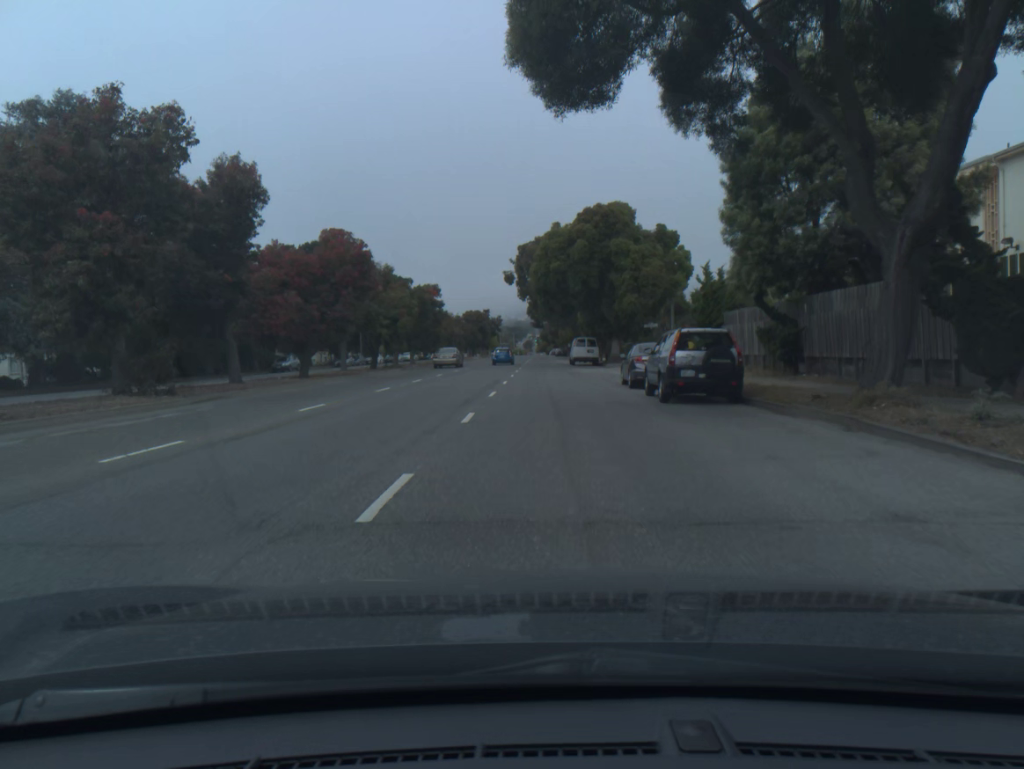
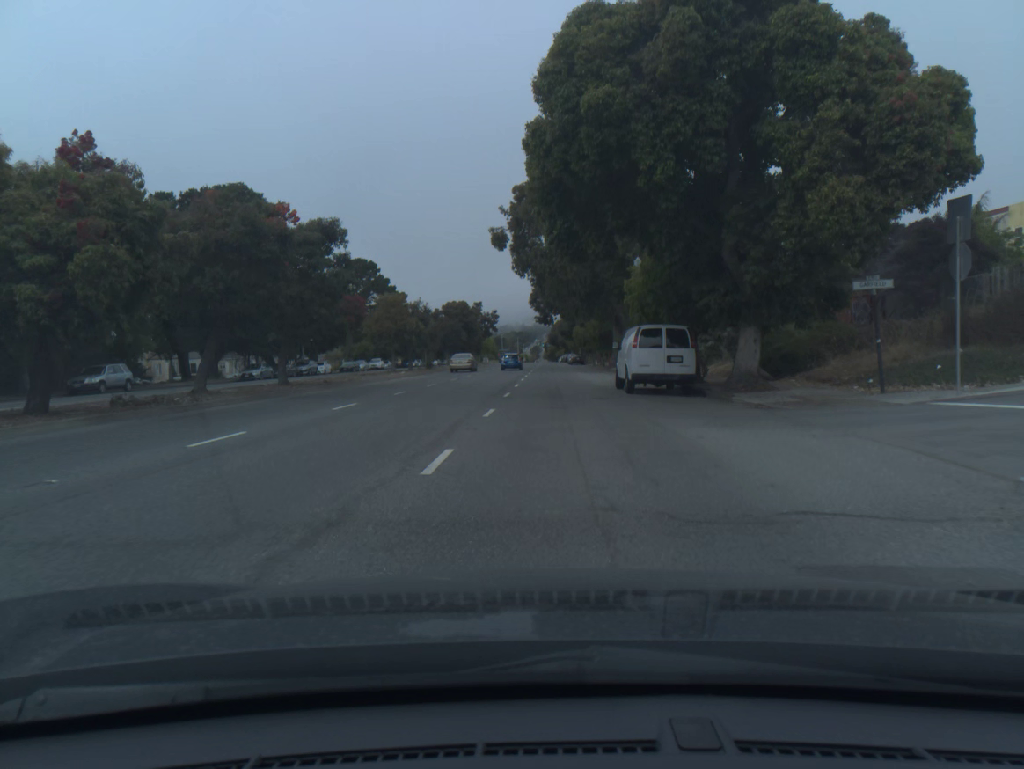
(-0.2, +34.6) m; -1°
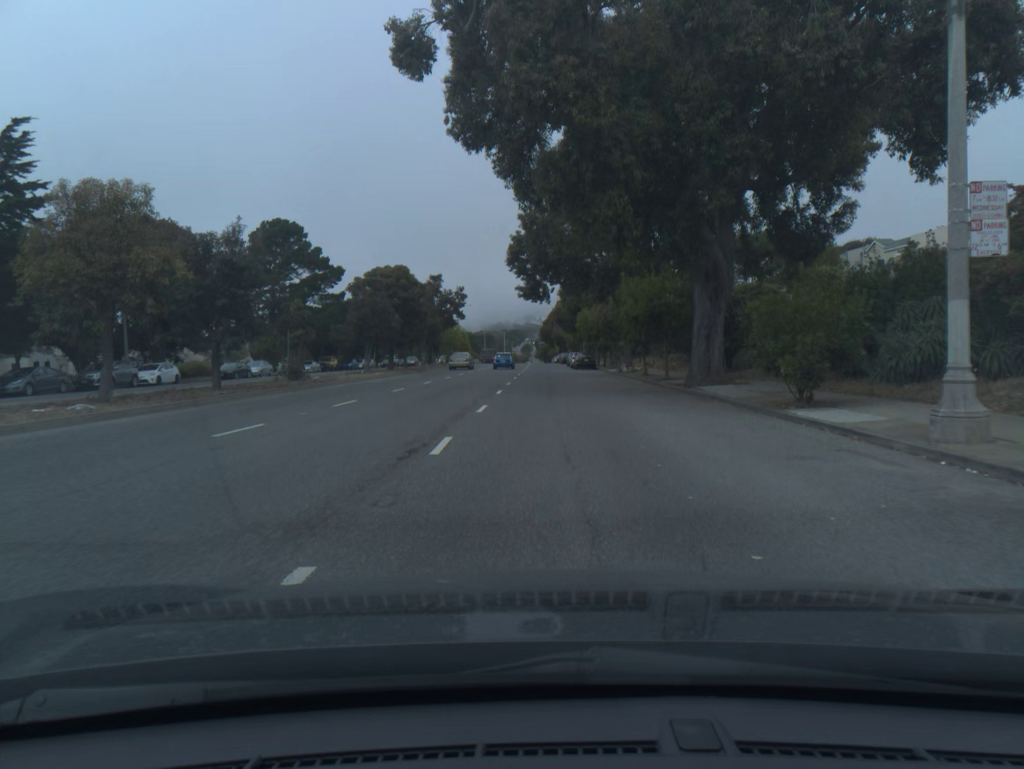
(+0.2, +35.2) m; +1°
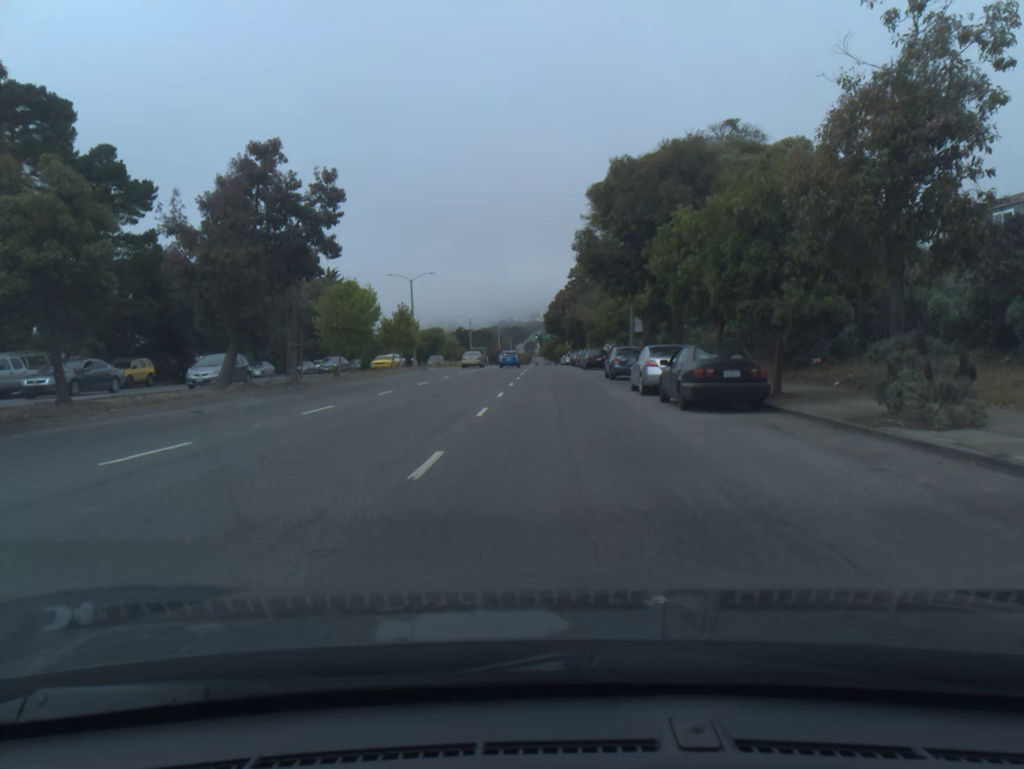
(-0.2, +46.4) m; 0°
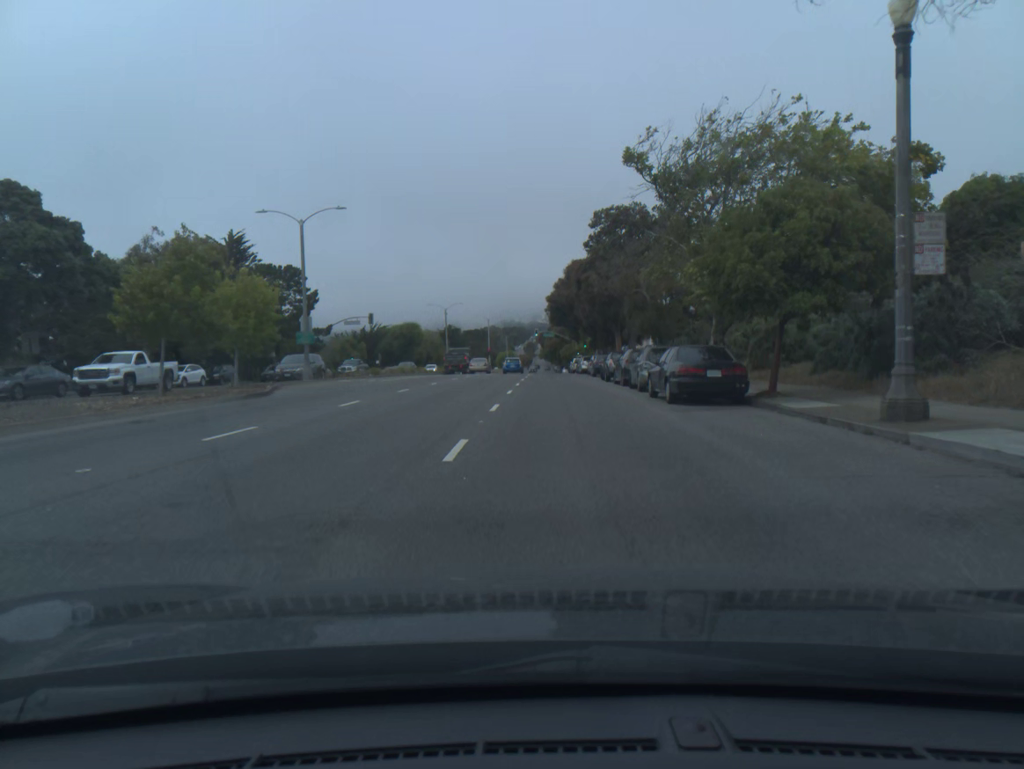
(-0.1, +34.5) m; 0°
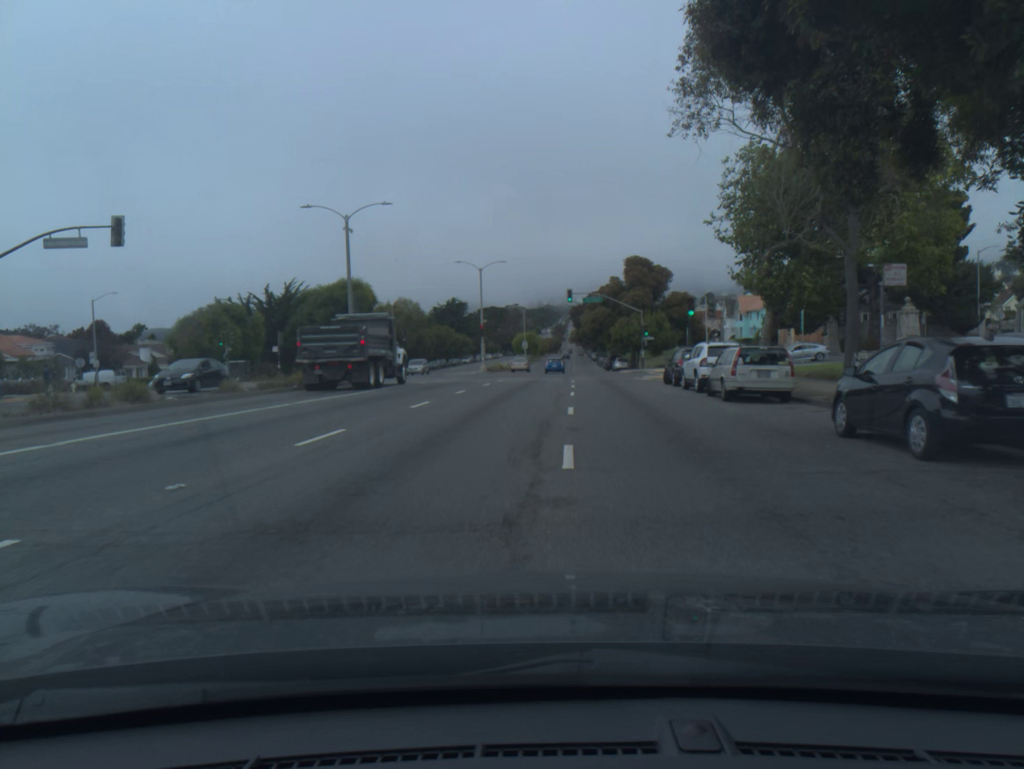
(-0.8, +59.2) m; -2°
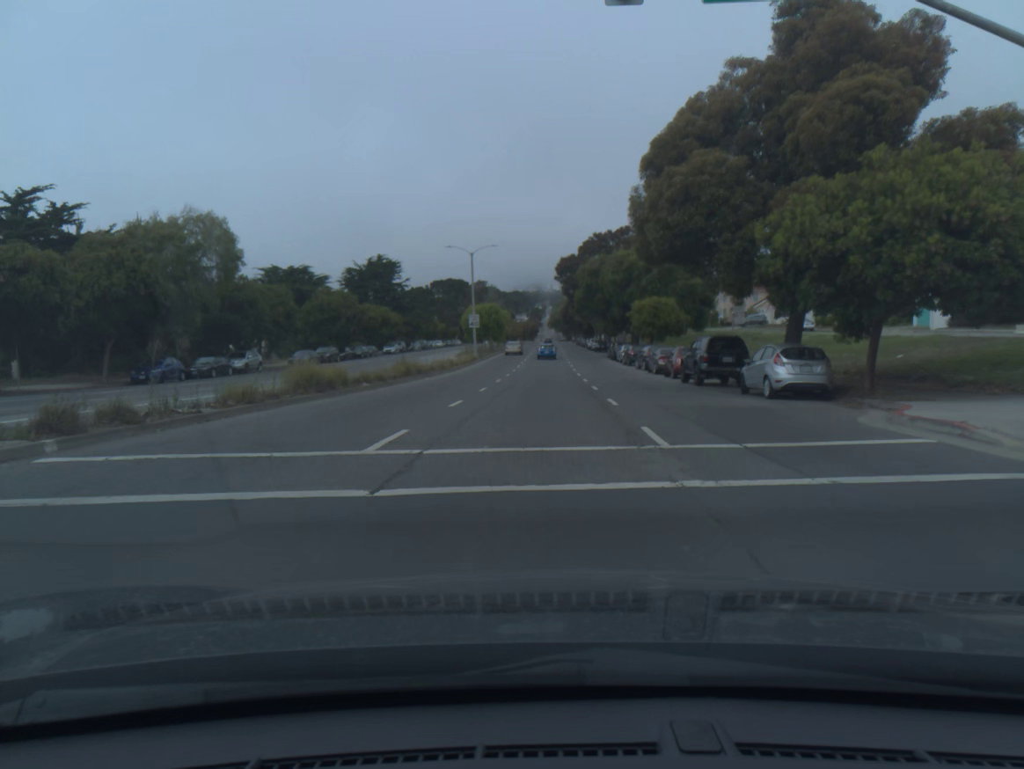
(+1.2, +62.0) m; +2°
